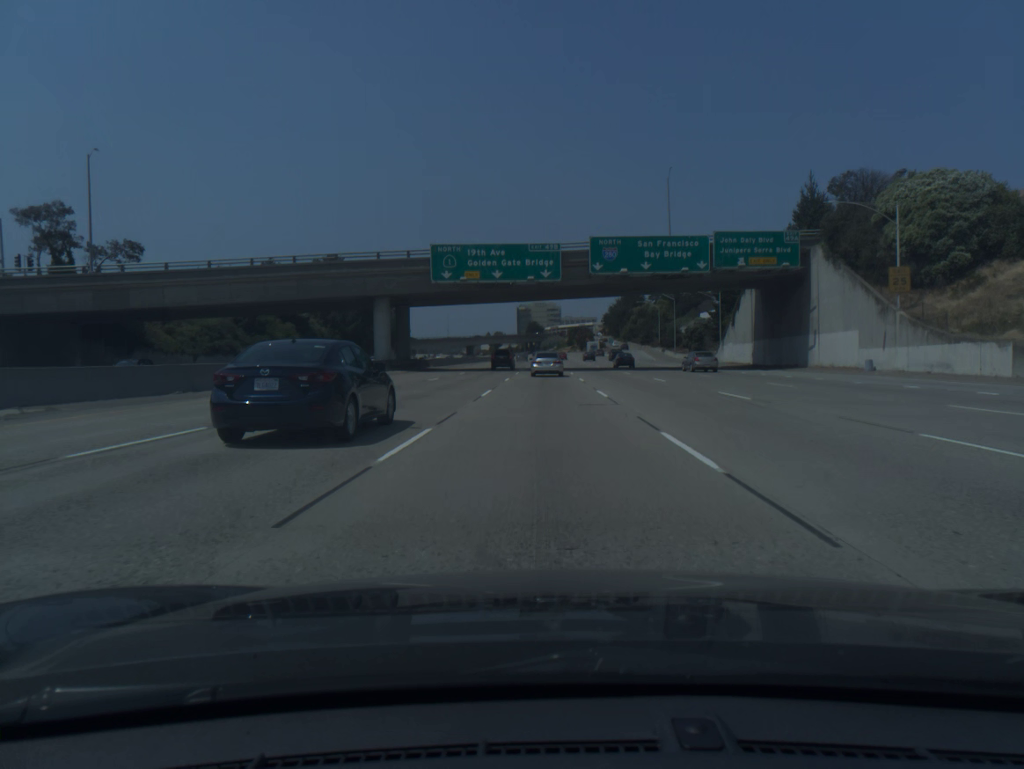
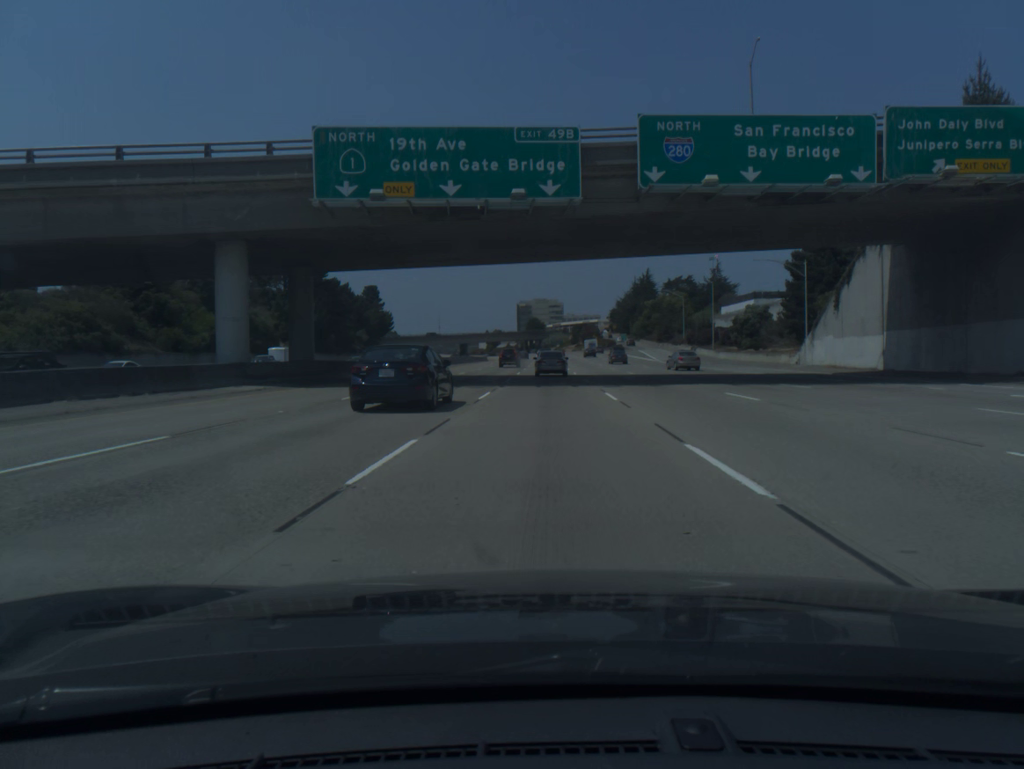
(0.0, +30.1) m; 0°
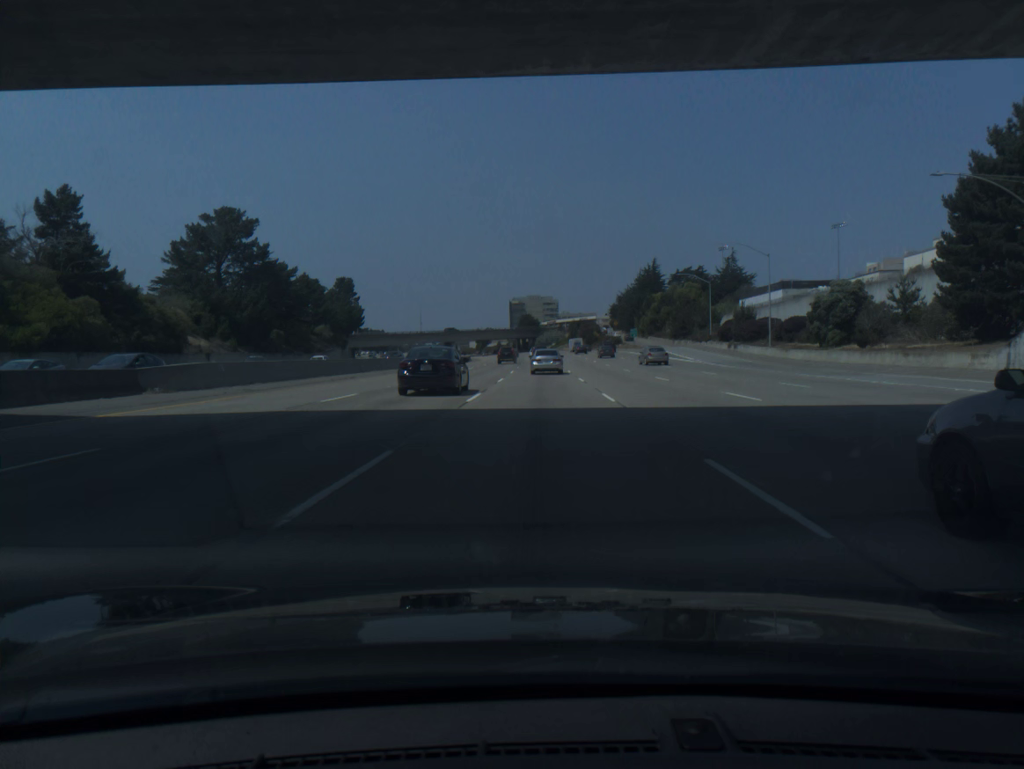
(+0.1, +29.9) m; +1°
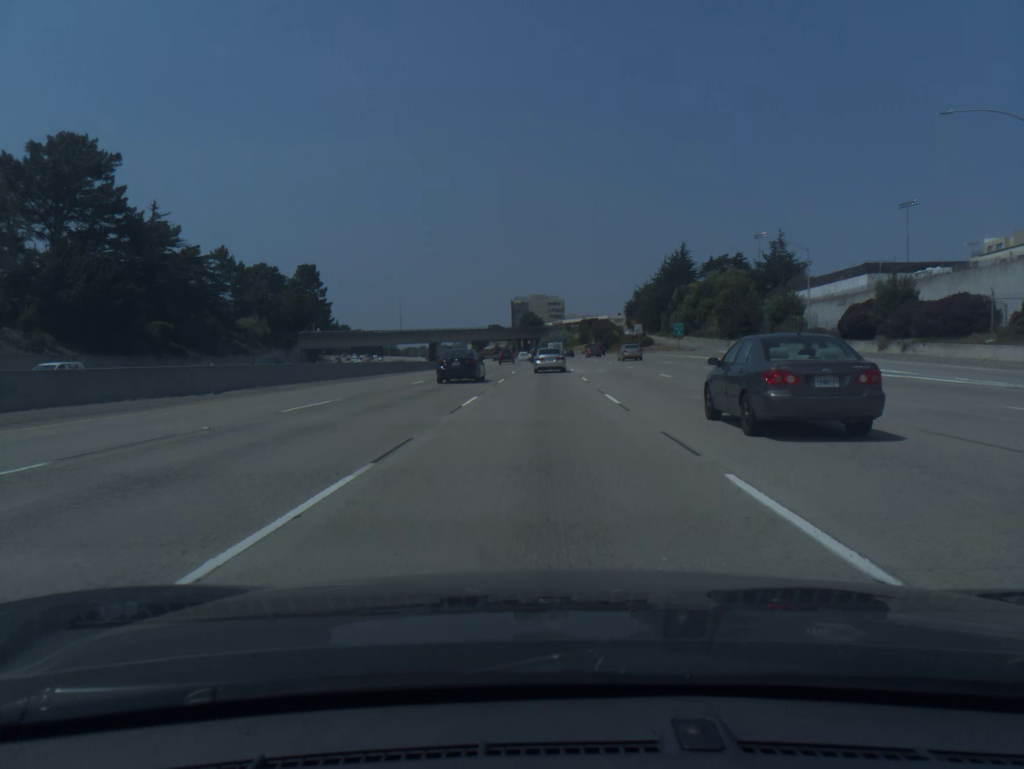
(-0.1, +44.3) m; 0°
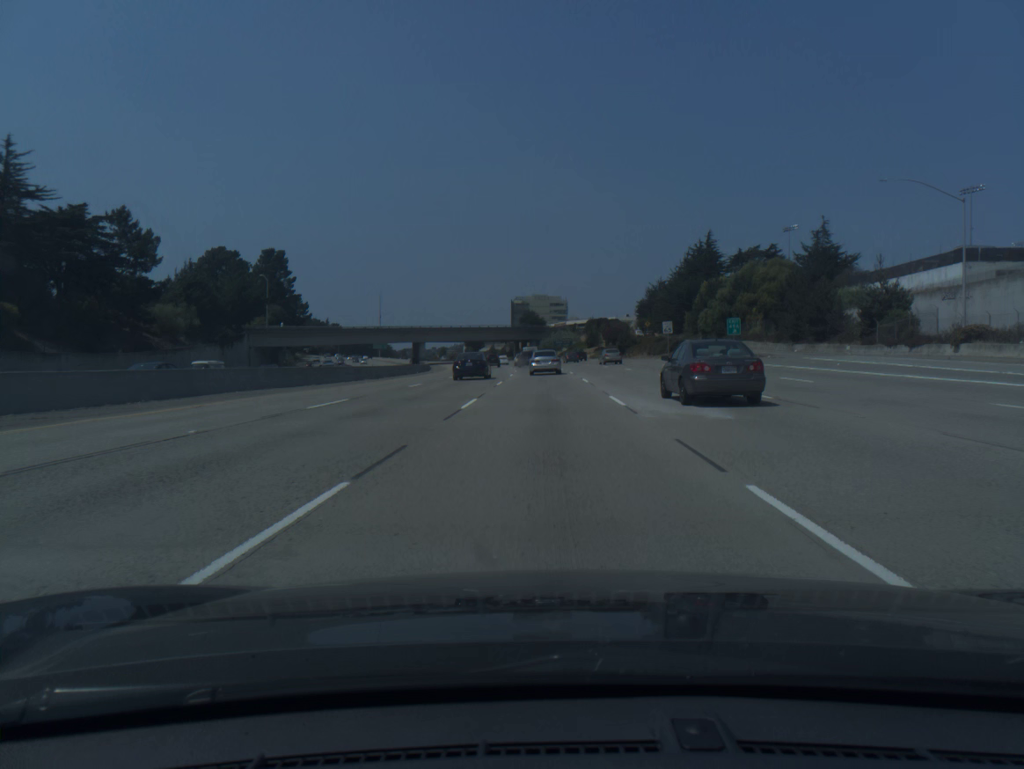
(0.0, +29.1) m; 0°
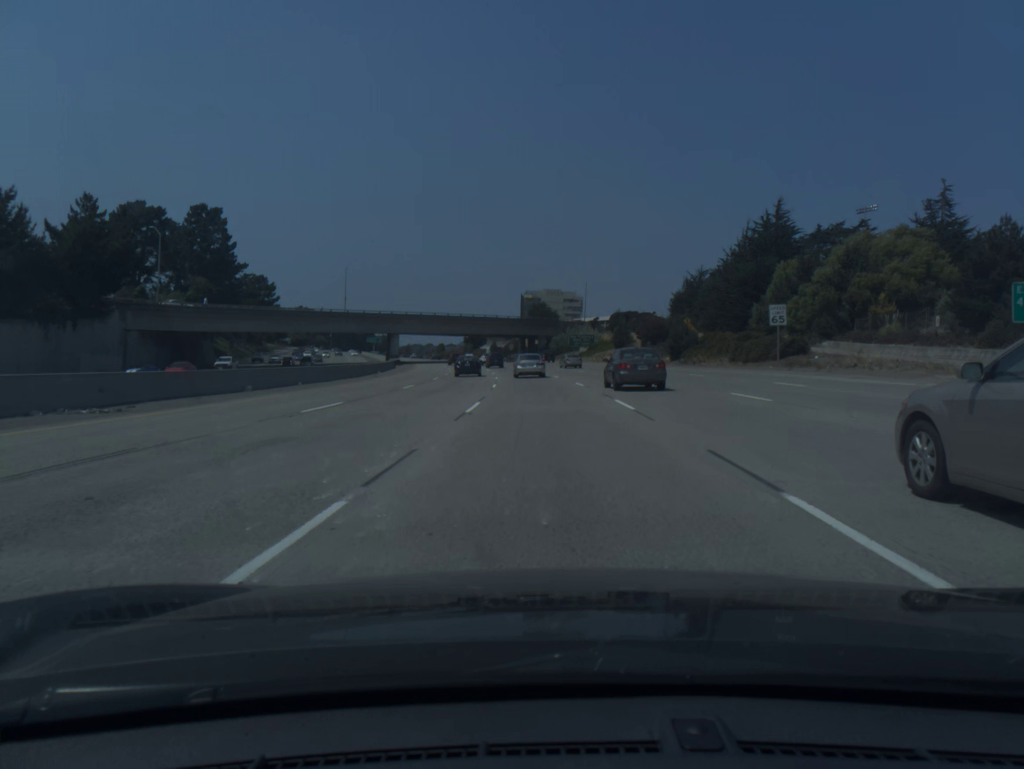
(-0.3, +43.3) m; -1°
